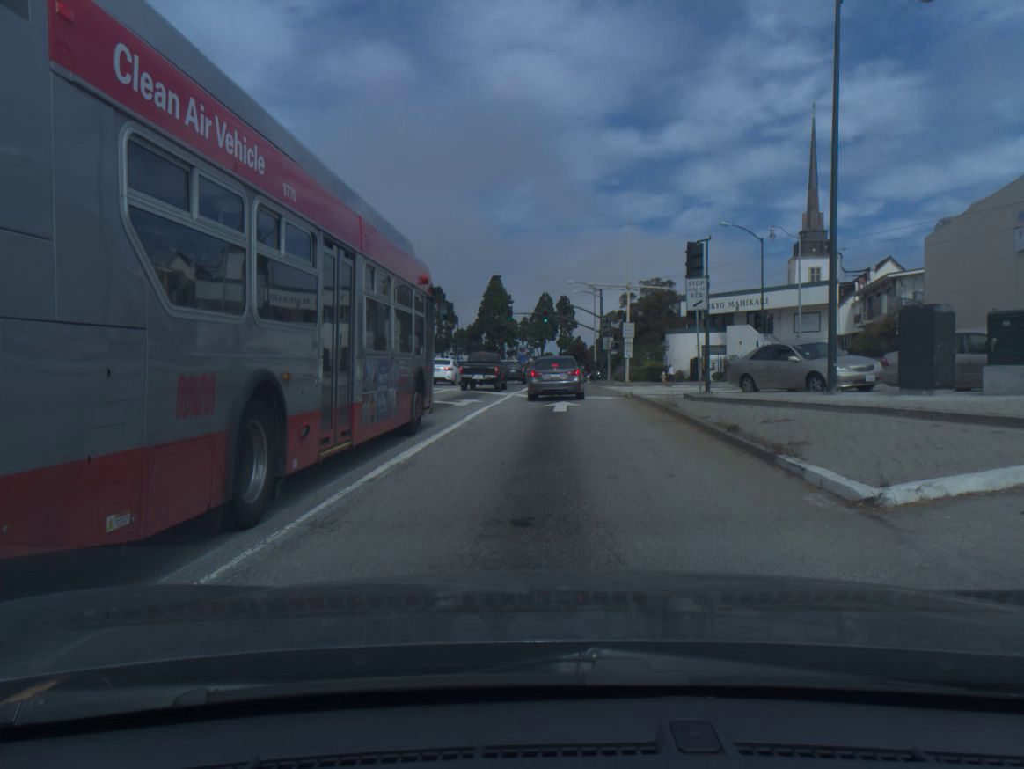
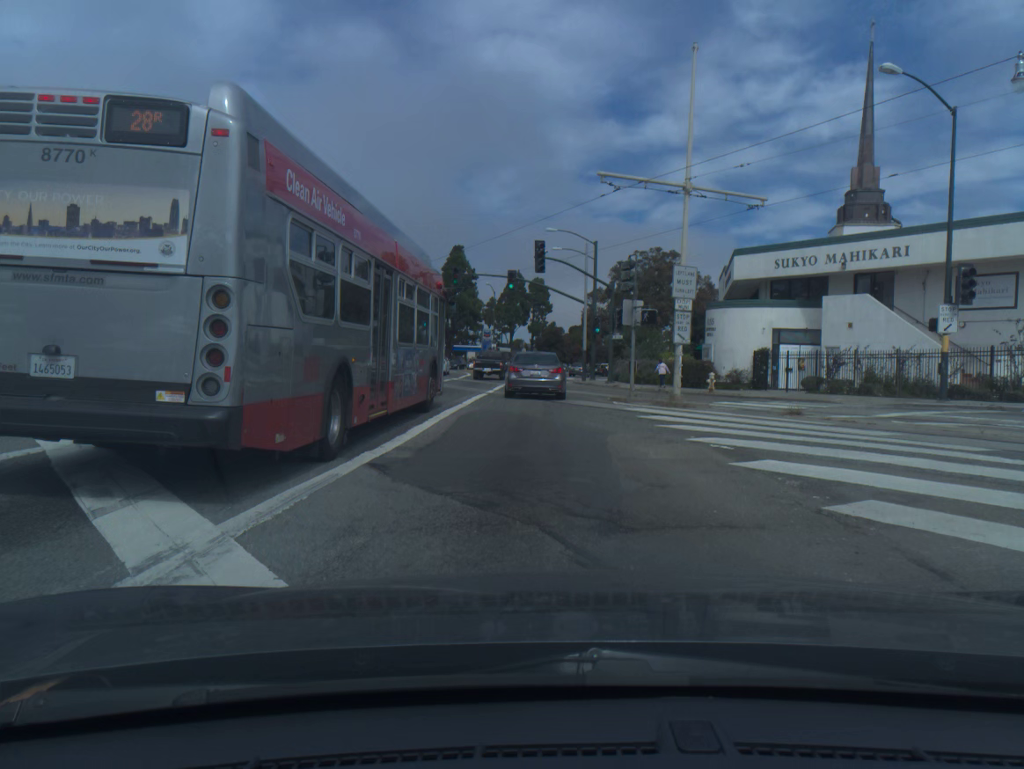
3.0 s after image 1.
(+0.8, +26.7) m; +2°
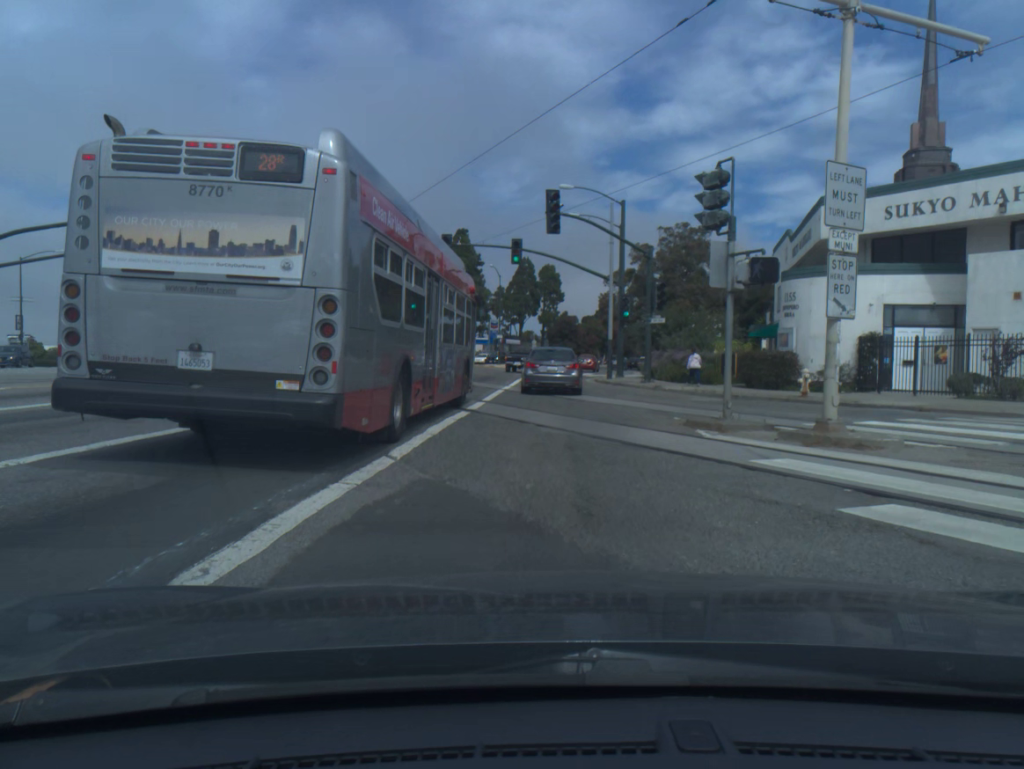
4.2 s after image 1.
(0.0, +10.9) m; 0°
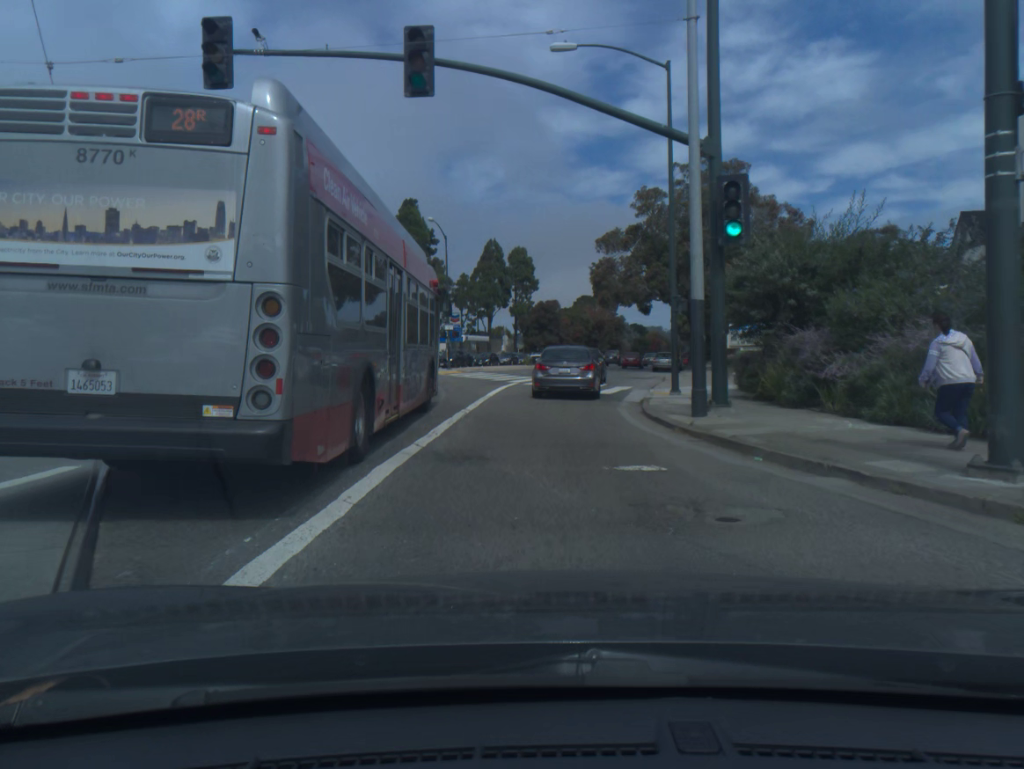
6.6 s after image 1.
(+0.3, +26.7) m; +2°
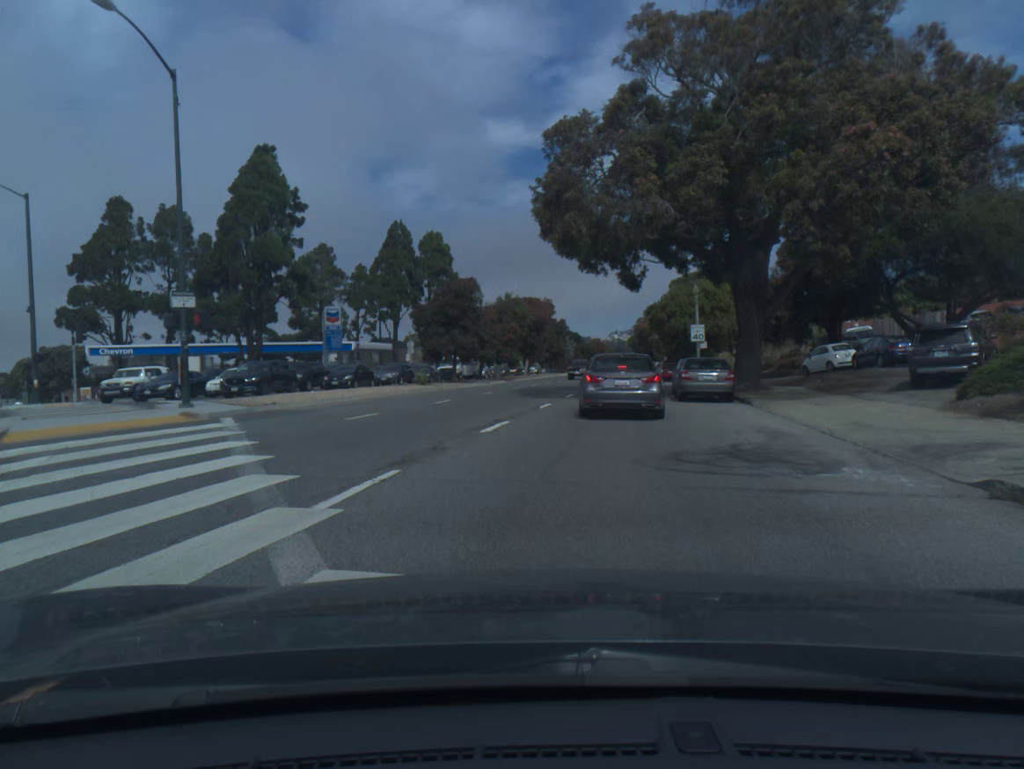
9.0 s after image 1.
(+1.3, +32.8) m; +5°
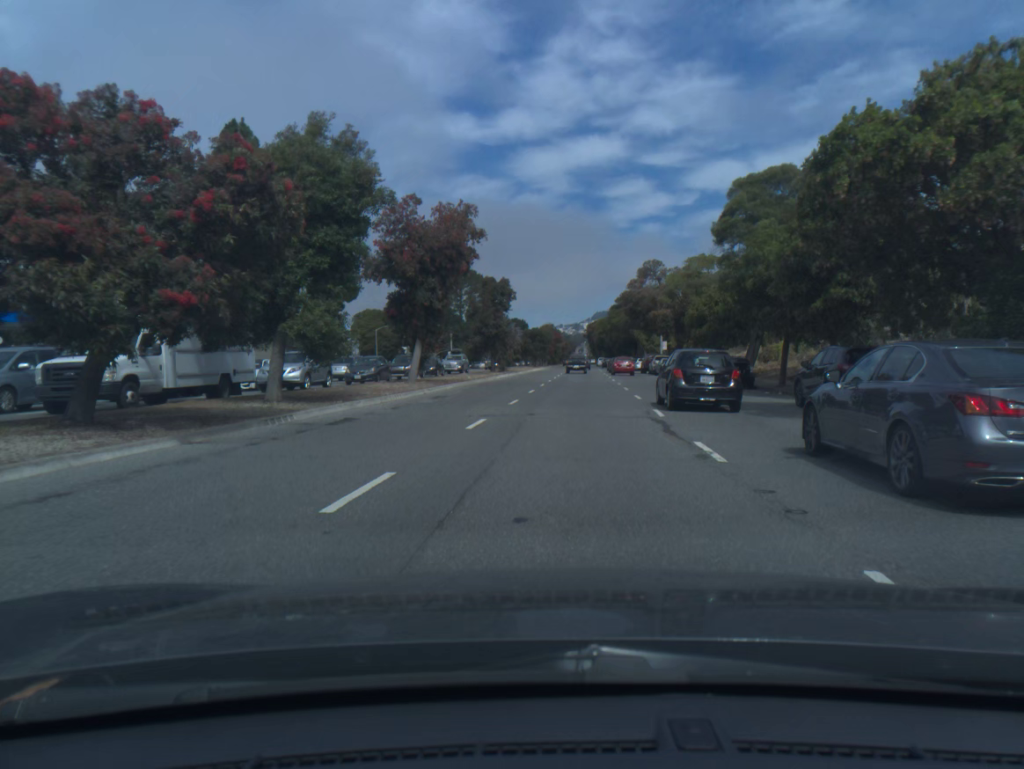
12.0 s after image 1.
(+1.4, +47.4) m; +4°
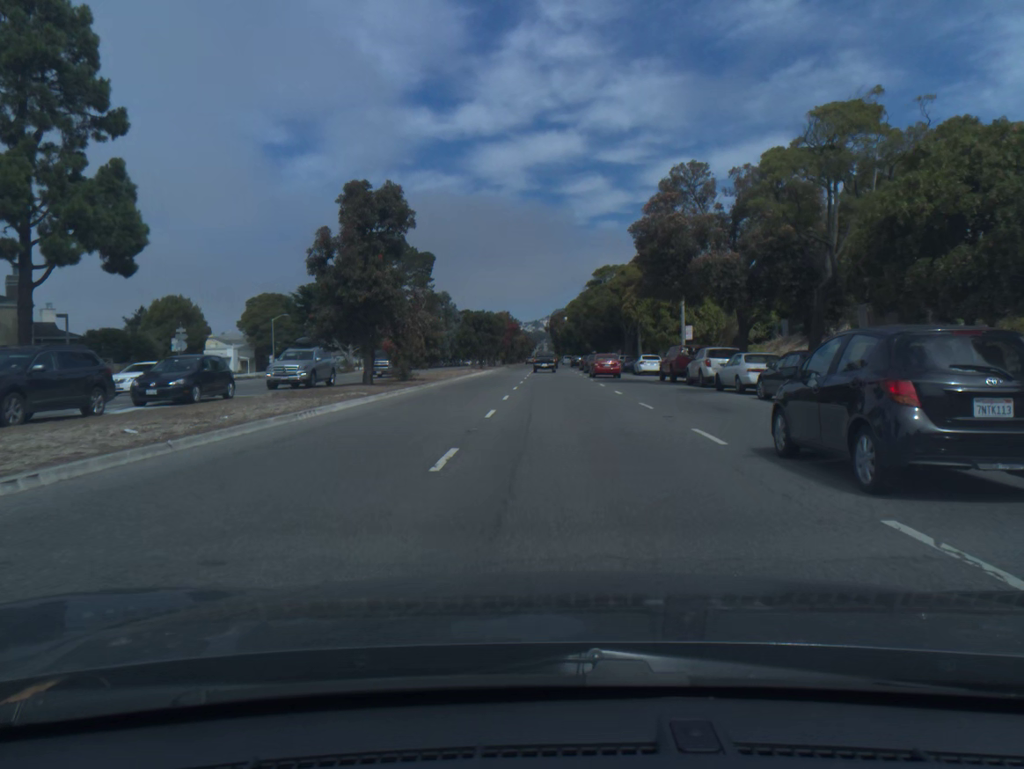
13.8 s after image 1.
(+1.1, +34.6) m; +3°
